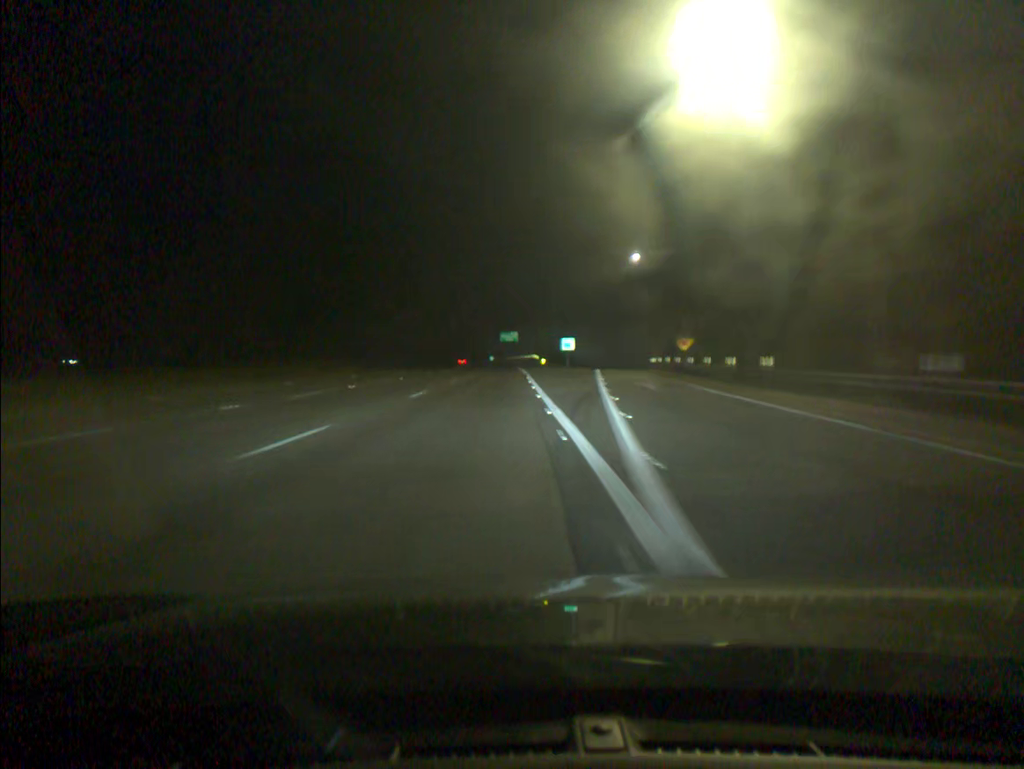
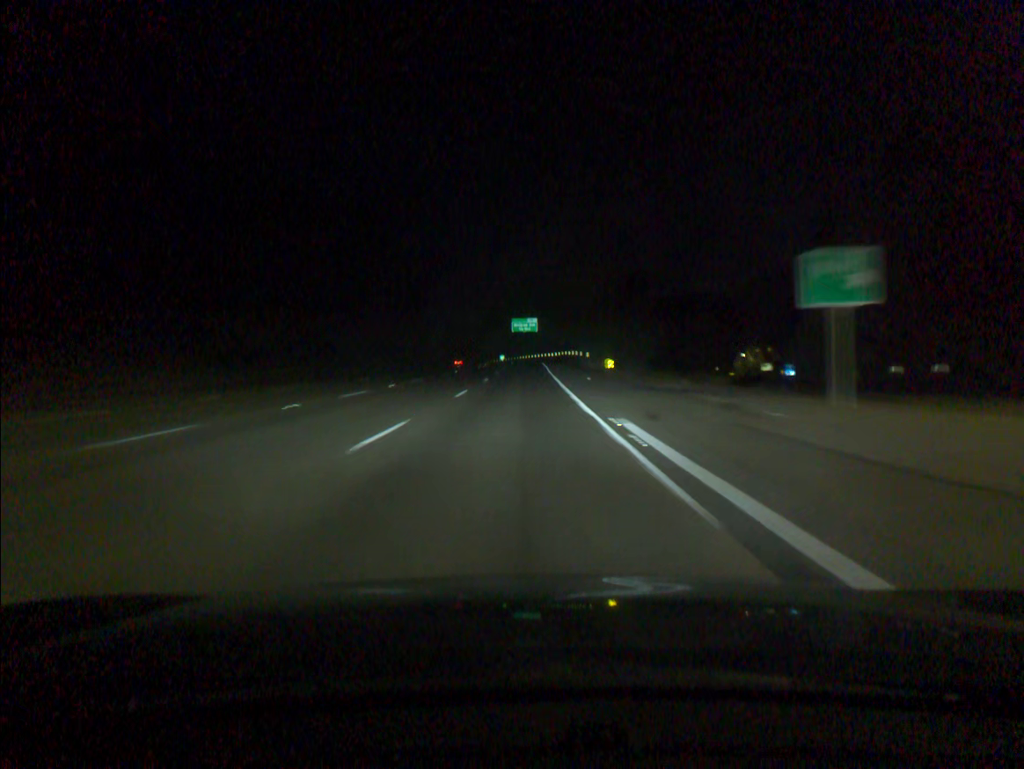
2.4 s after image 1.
(-1.2, +72.9) m; -1°
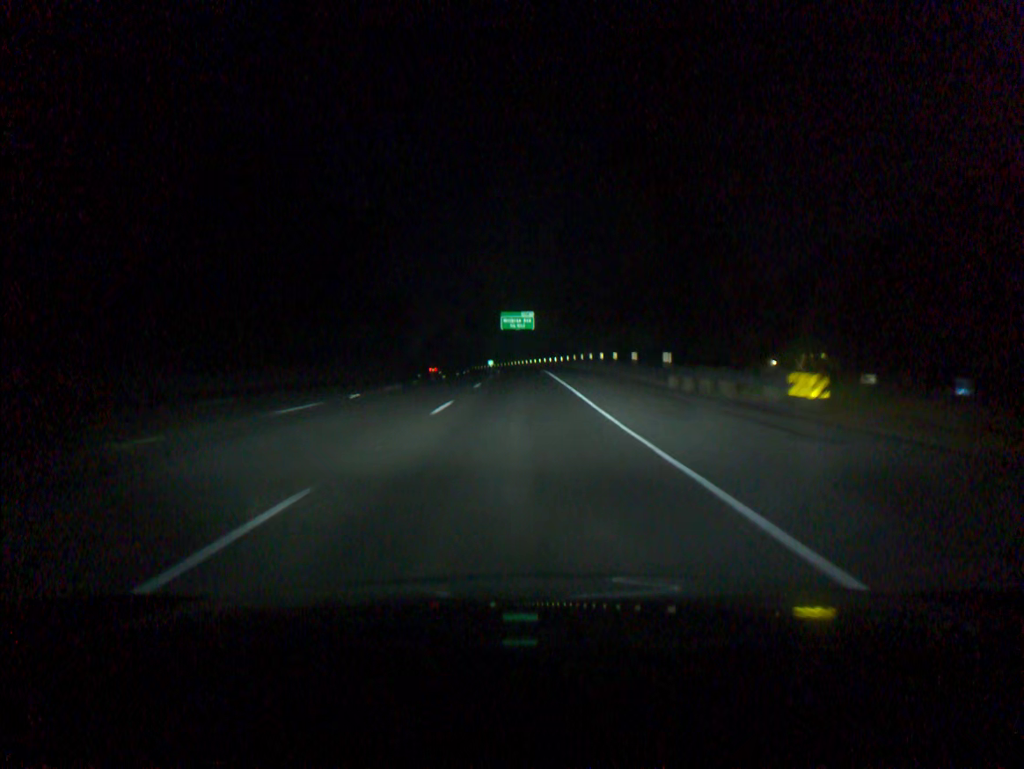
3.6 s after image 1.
(+0.1, +36.5) m; +1°
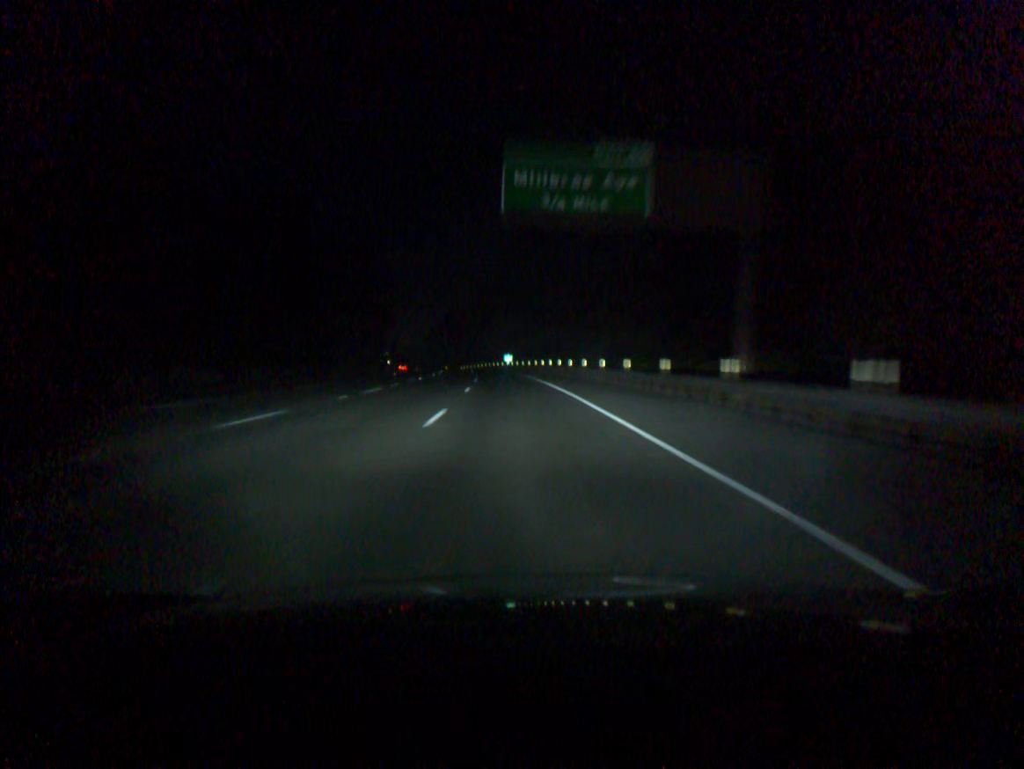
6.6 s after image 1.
(-0.7, +91.3) m; -2°
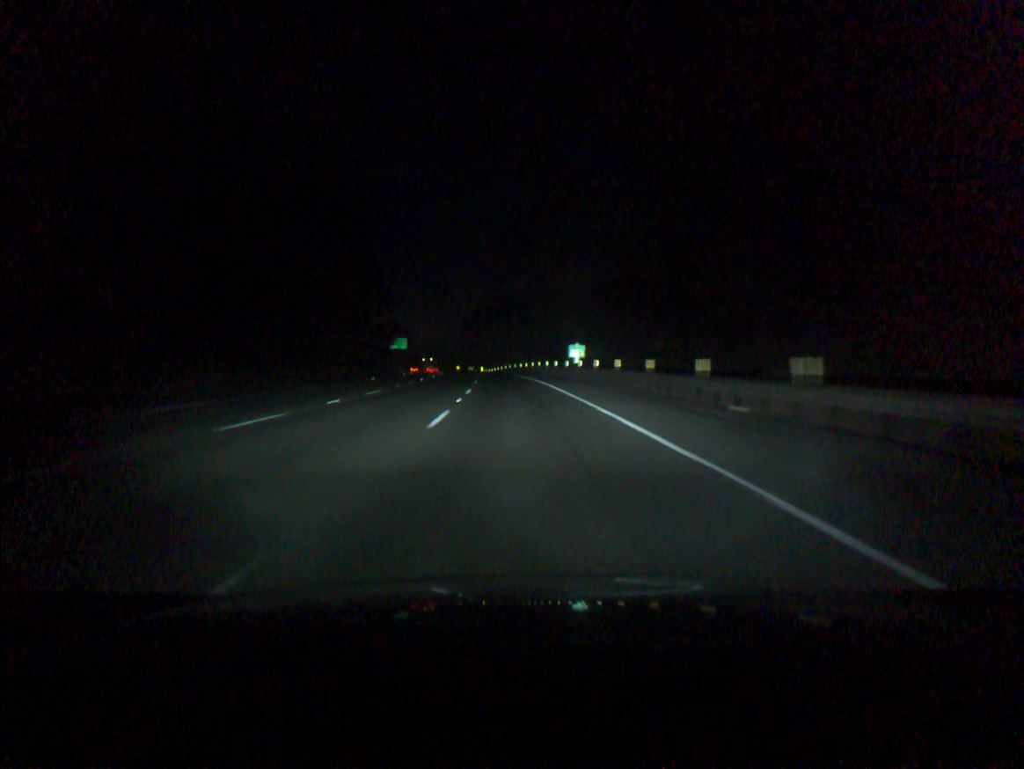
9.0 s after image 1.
(-2.4, +73.4) m; -4°
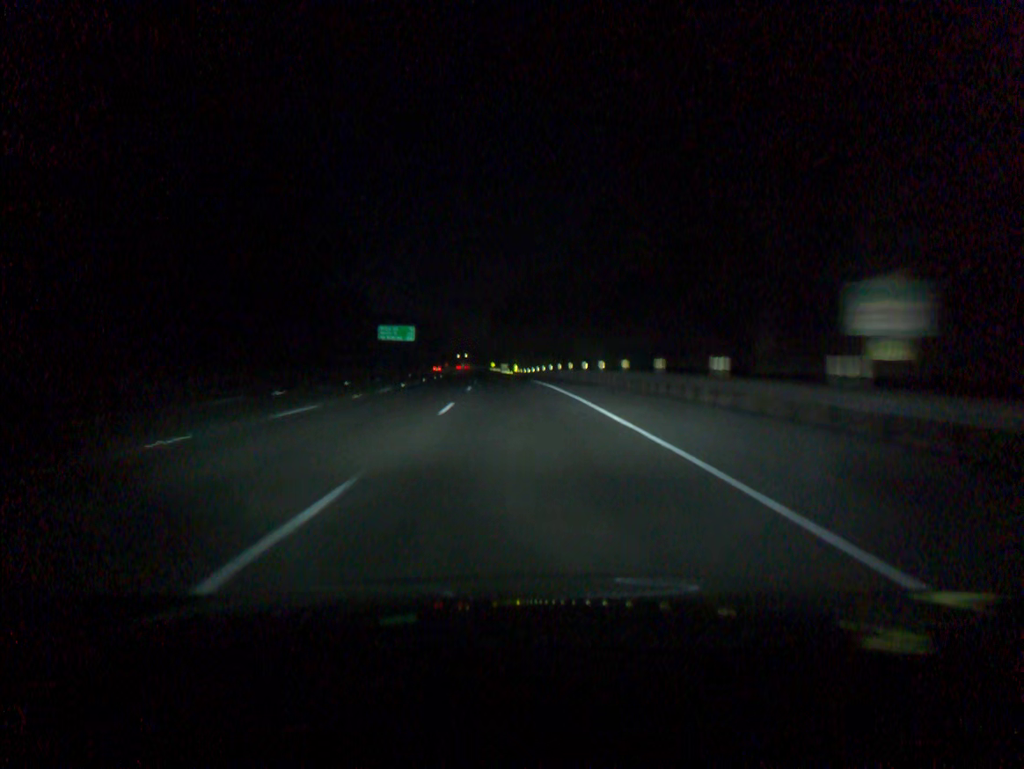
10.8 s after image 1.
(-1.3, +55.2) m; -3°
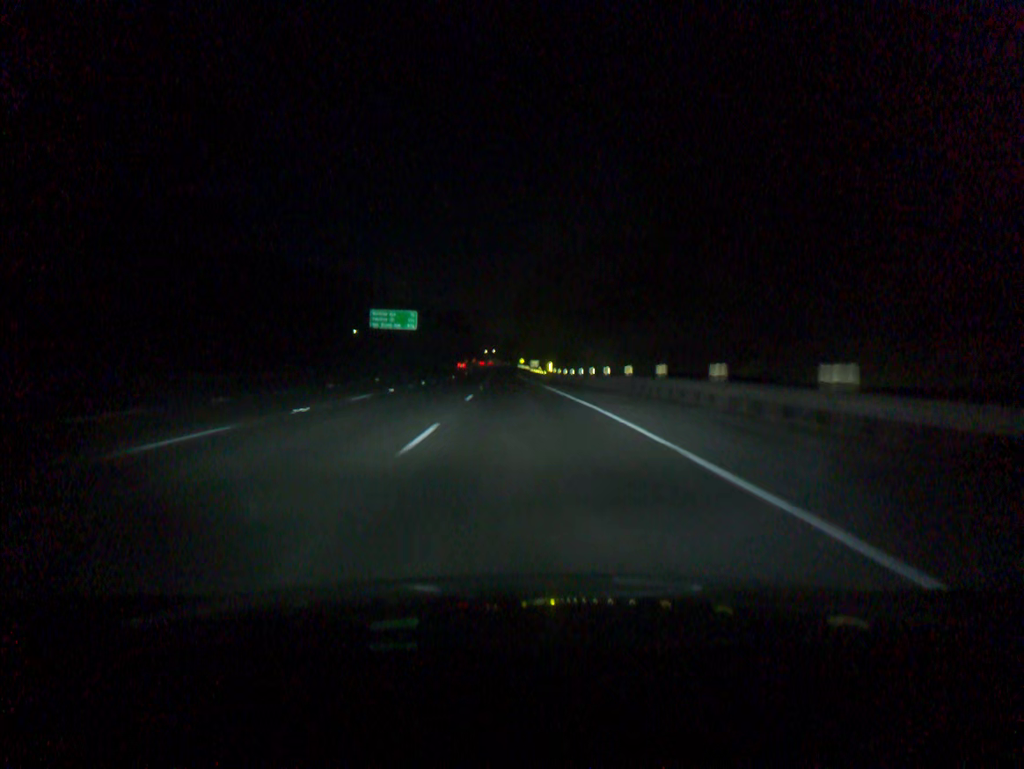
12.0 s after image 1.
(-0.7, +36.9) m; -2°
